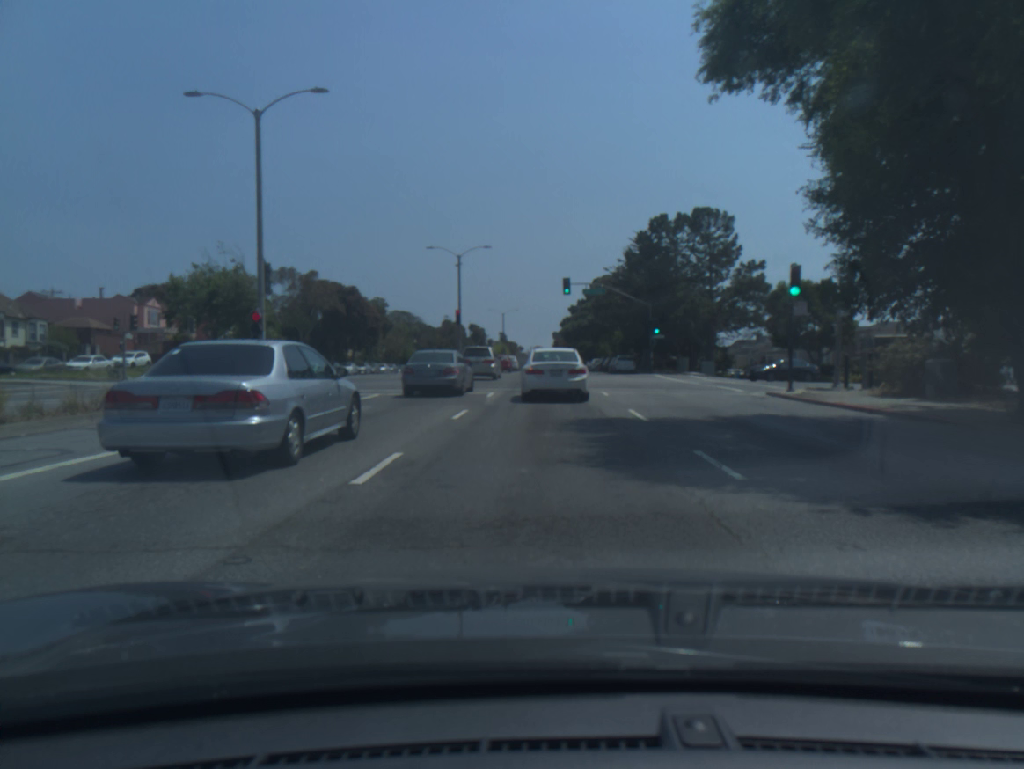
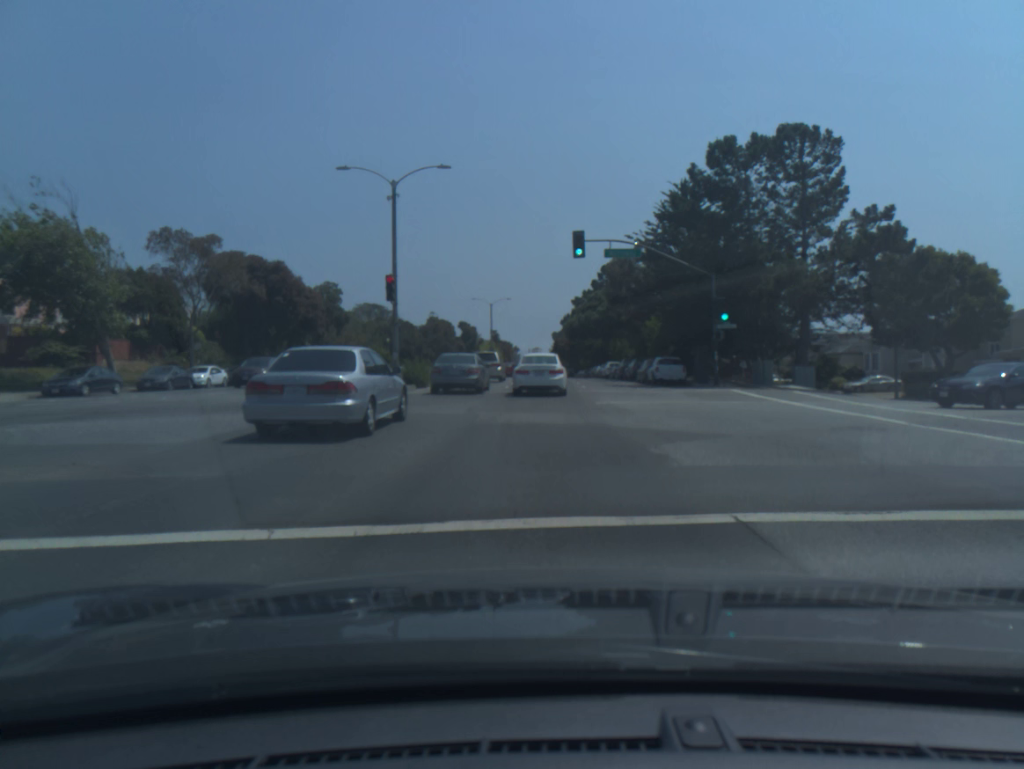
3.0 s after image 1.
(-0.1, +23.5) m; 0°
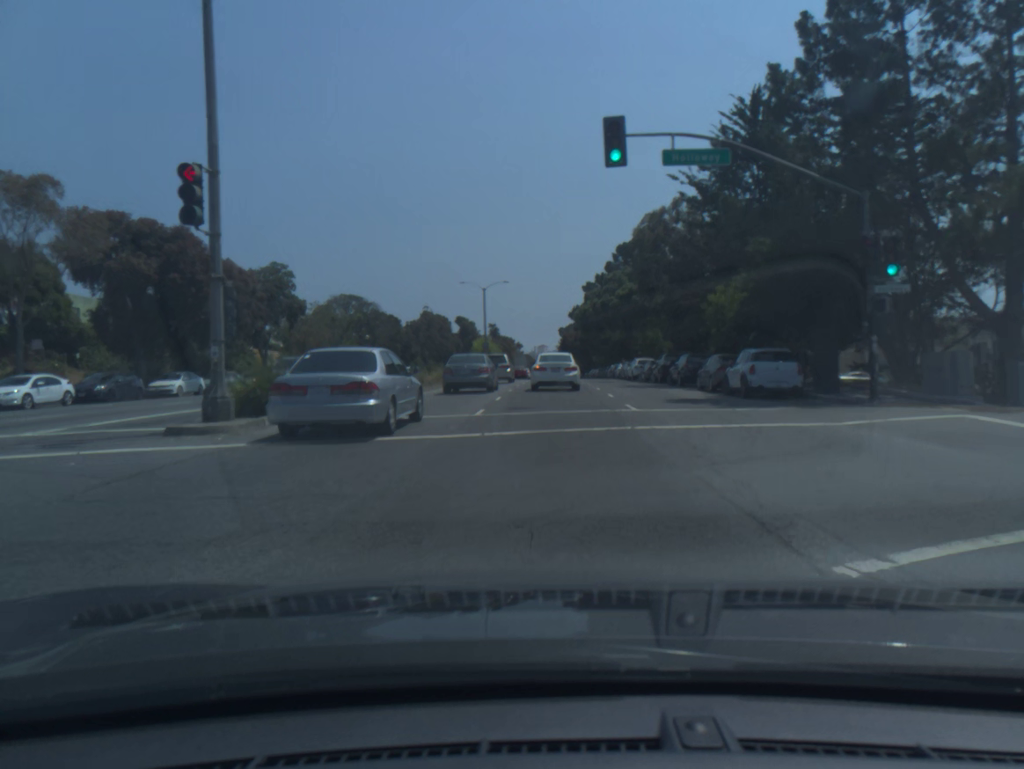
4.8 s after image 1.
(0.0, +17.9) m; 0°
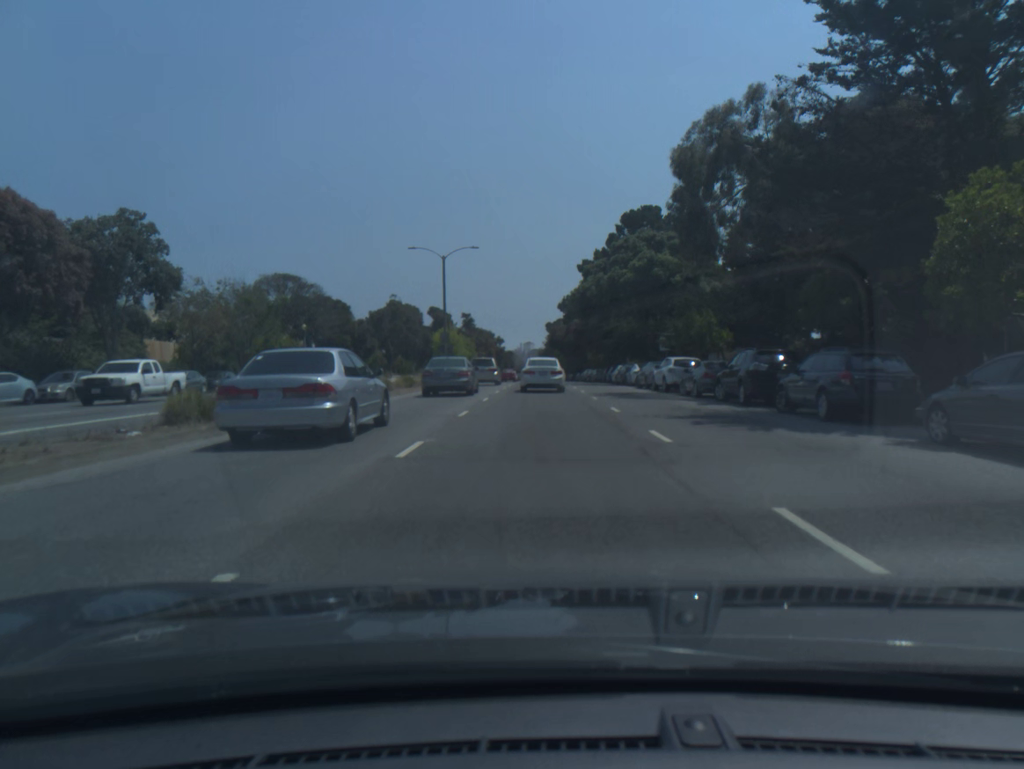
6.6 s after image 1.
(+0.2, +20.6) m; +1°
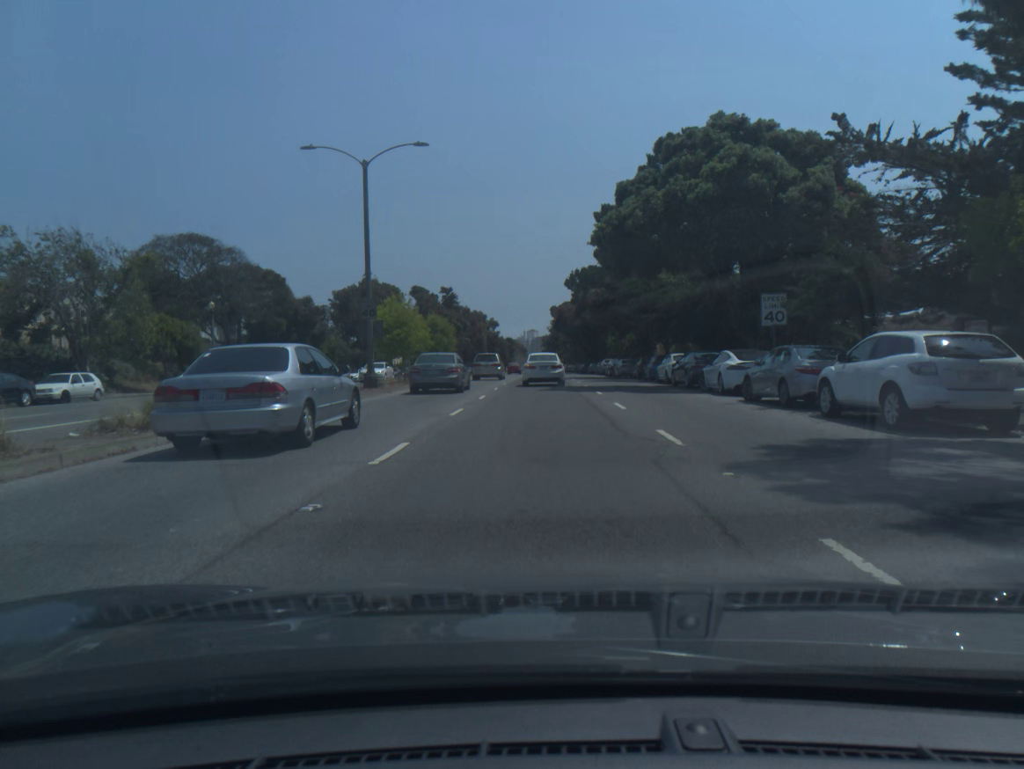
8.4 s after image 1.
(-0.1, +23.1) m; 0°
